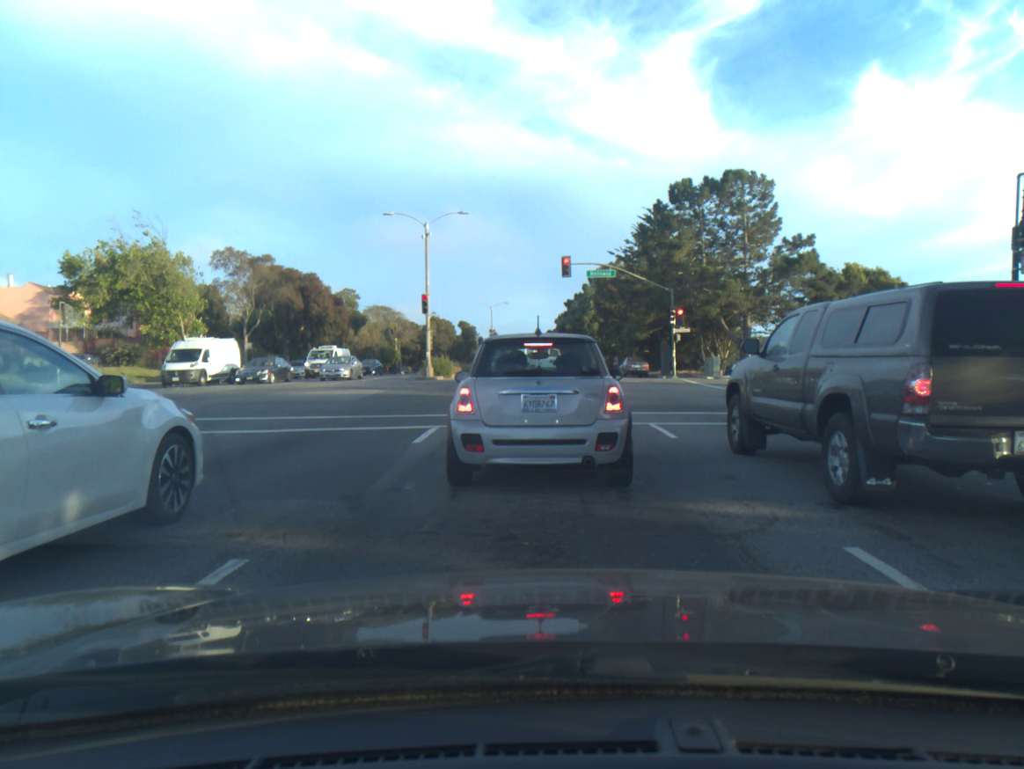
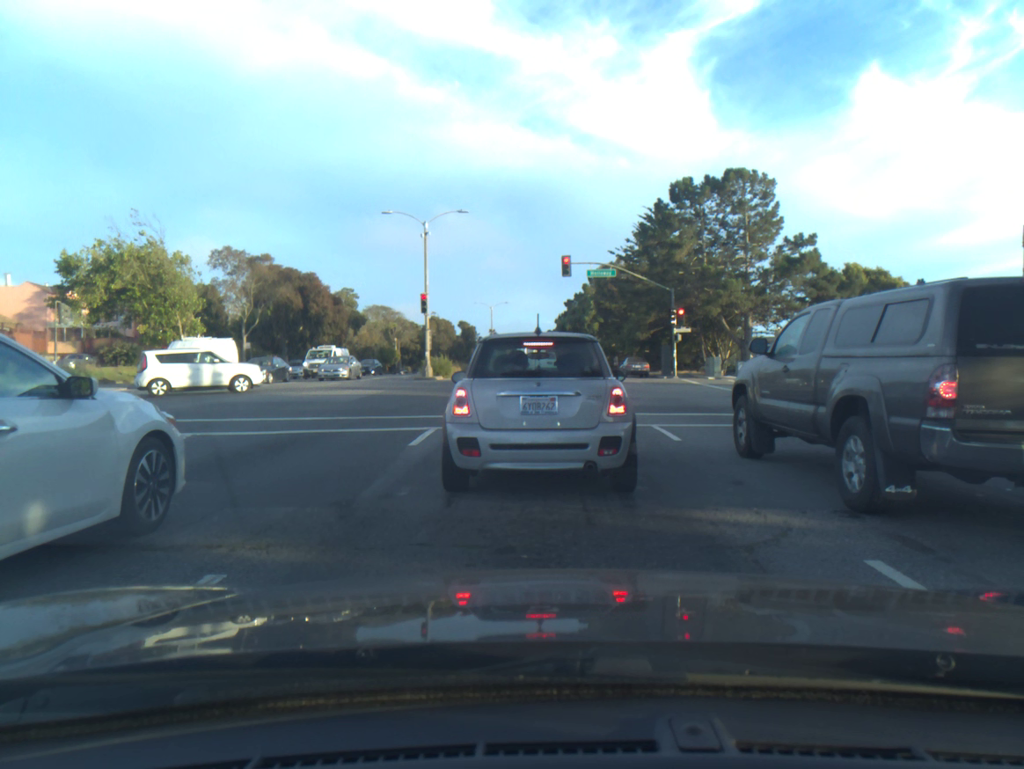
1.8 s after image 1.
(0.0, +0.4) m; 0°
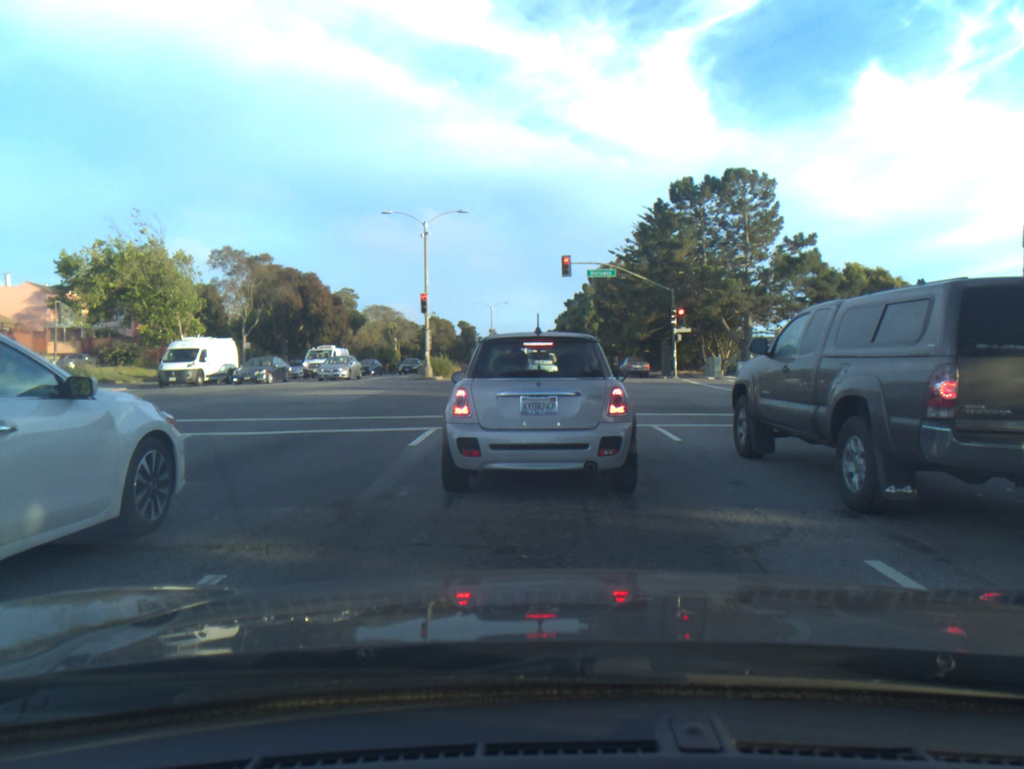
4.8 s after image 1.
(+0.1, 0.0) m; 0°
